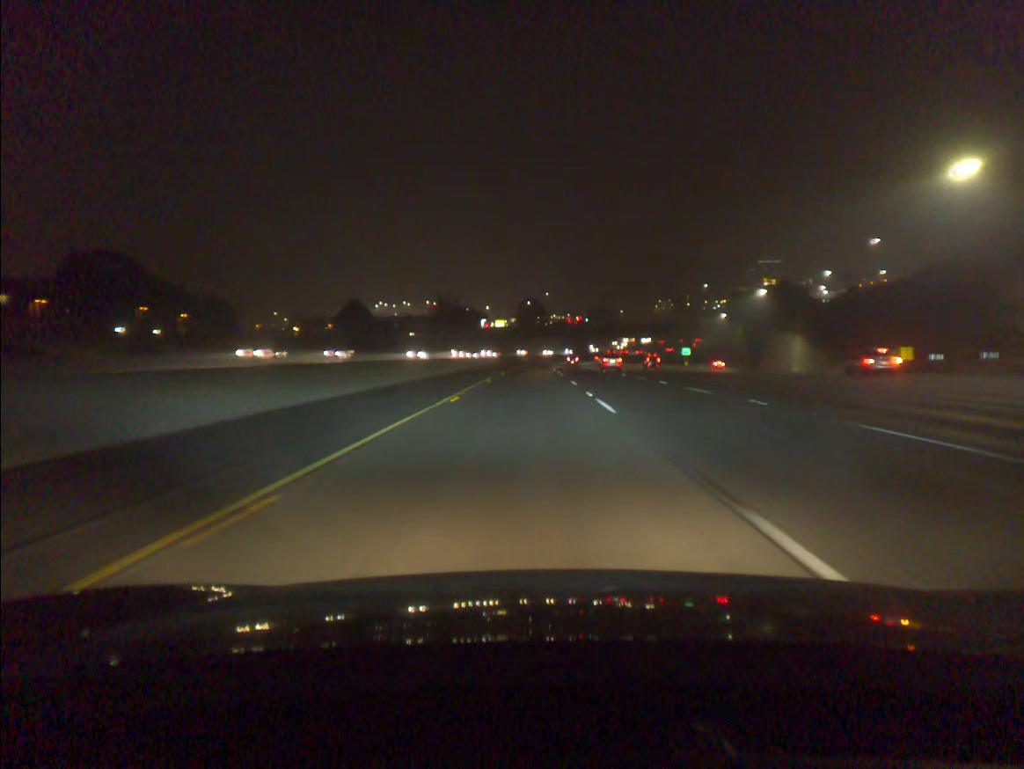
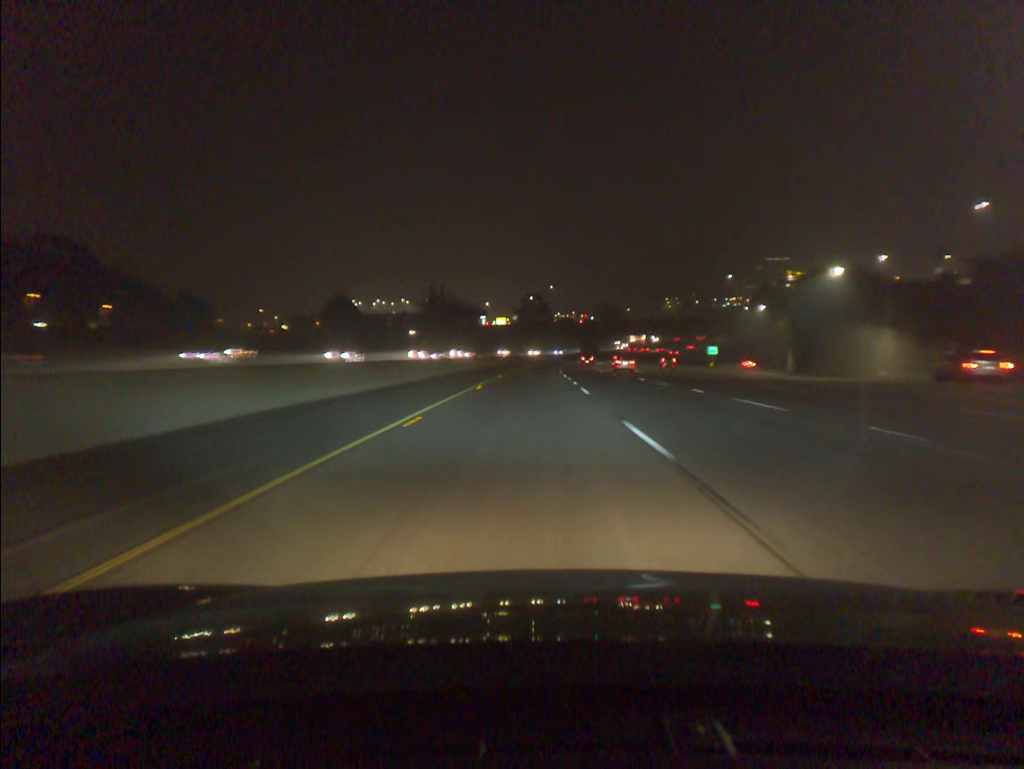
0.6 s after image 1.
(0.0, +21.3) m; 0°
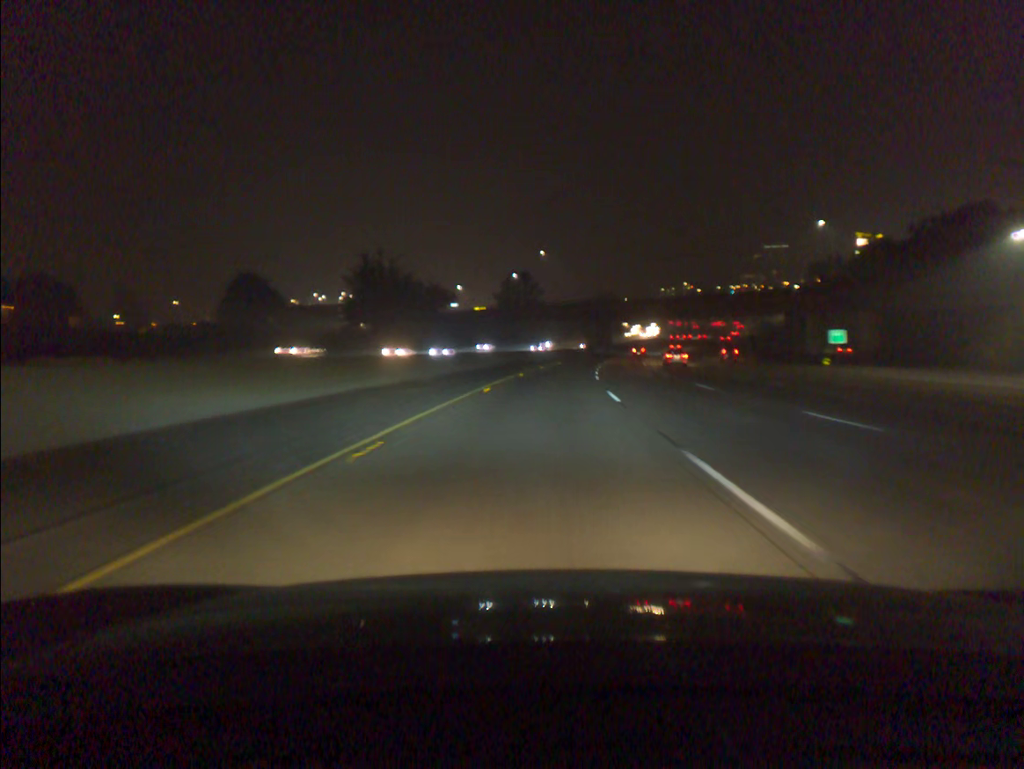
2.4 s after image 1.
(0.0, +63.1) m; +1°
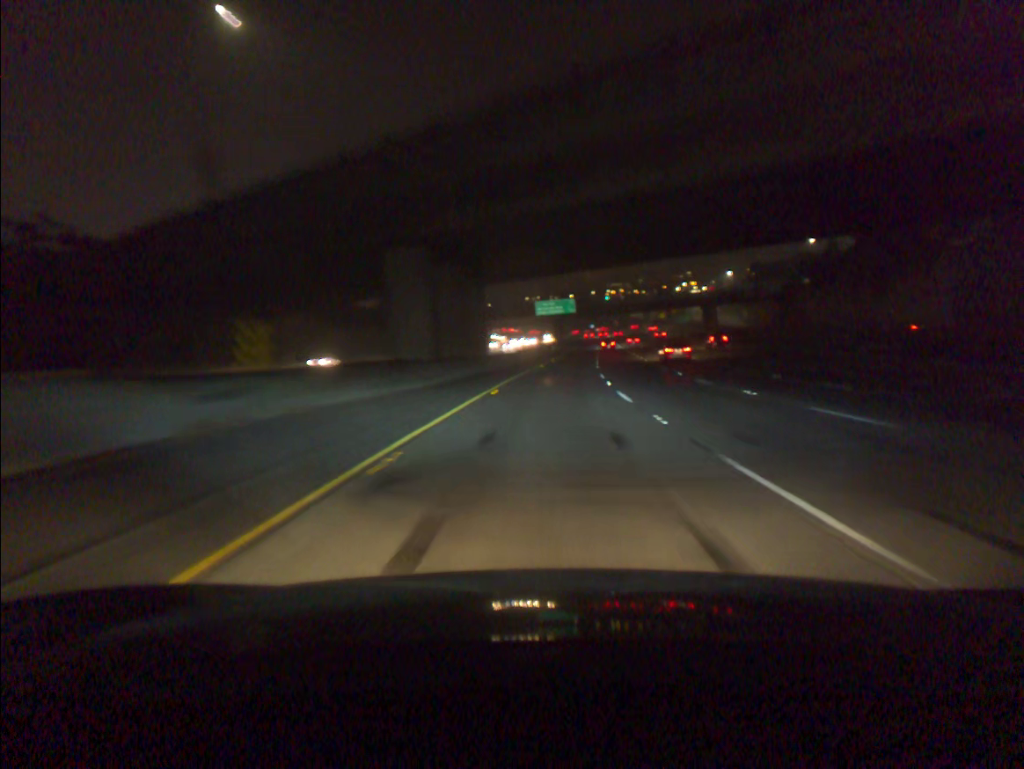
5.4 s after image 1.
(+8.3, +102.7) m; +10°
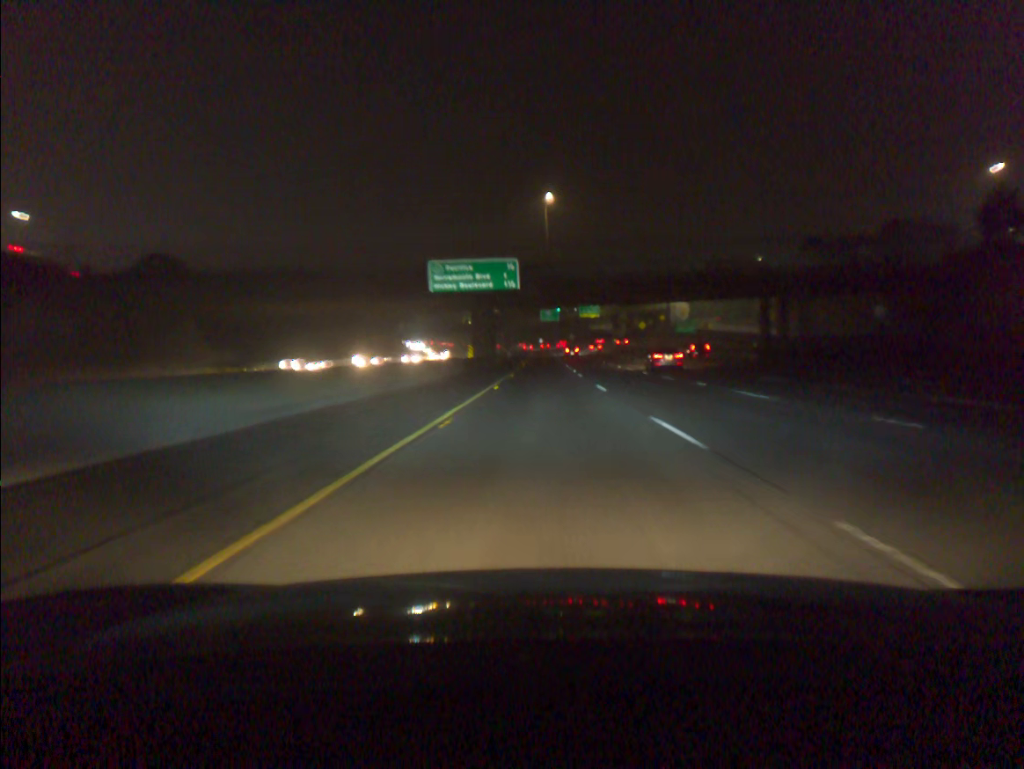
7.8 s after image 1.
(+4.0, +82.2) m; +4°
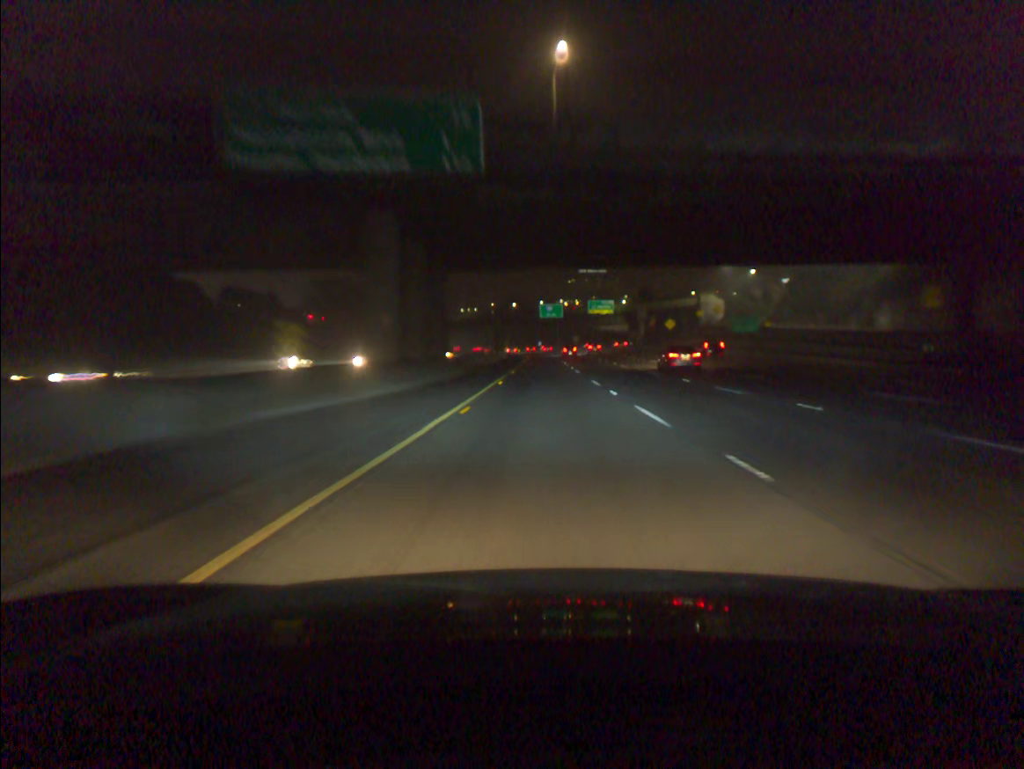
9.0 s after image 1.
(0.0, +41.0) m; 0°
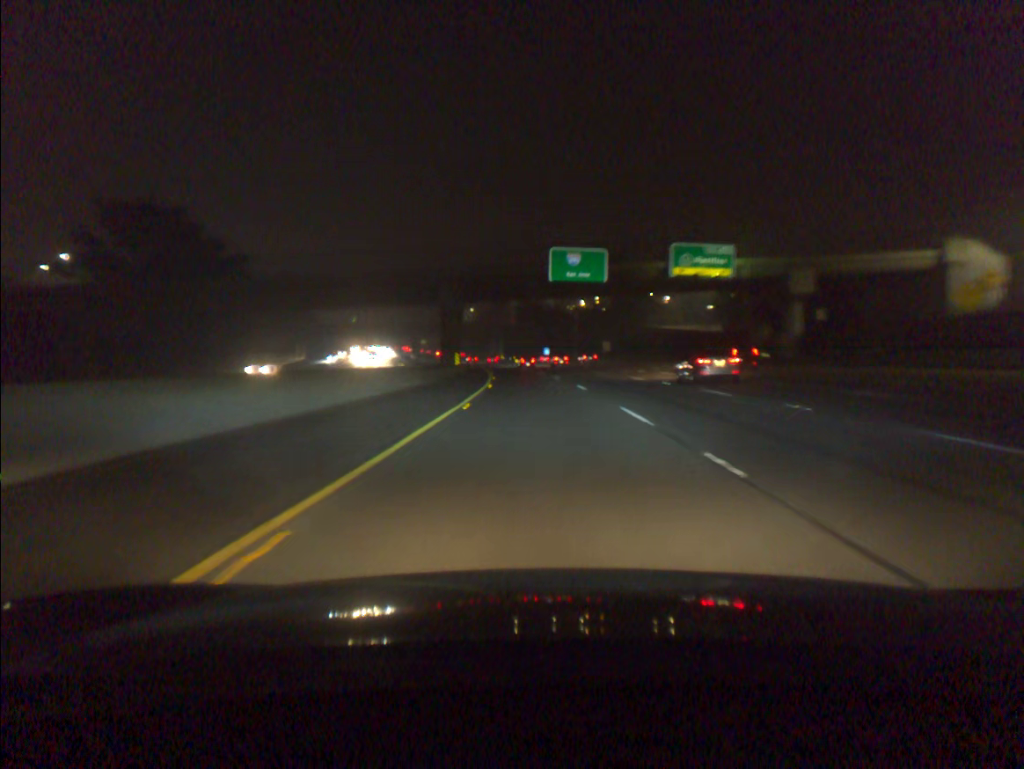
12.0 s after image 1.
(+0.2, +101.9) m; 0°
